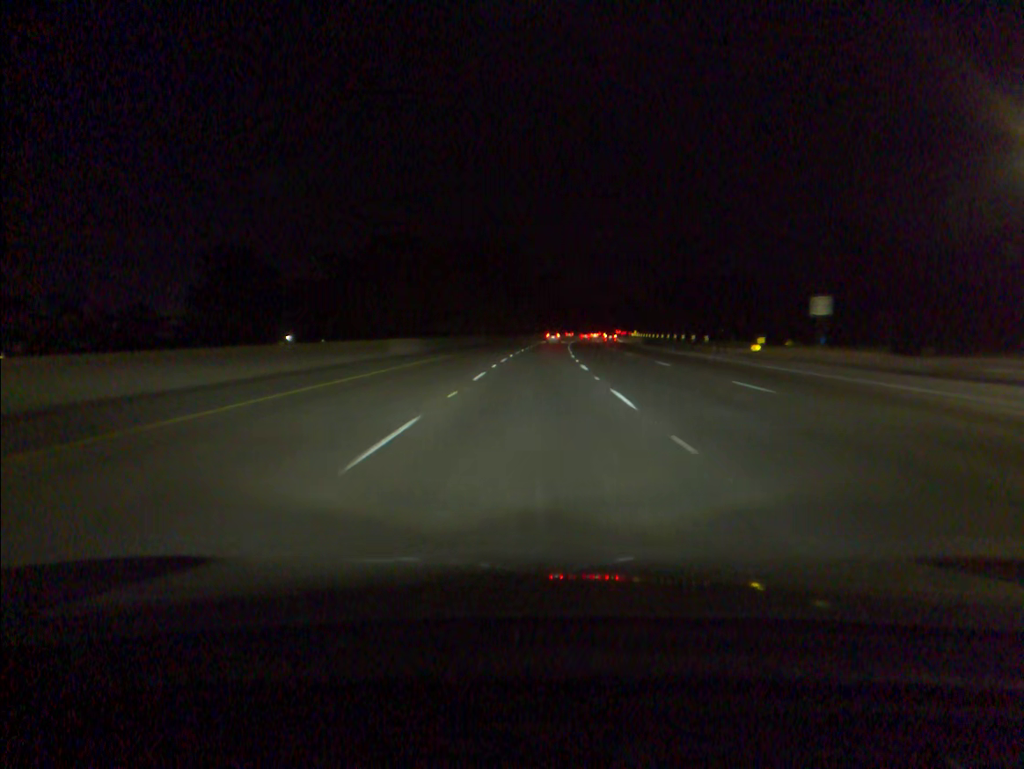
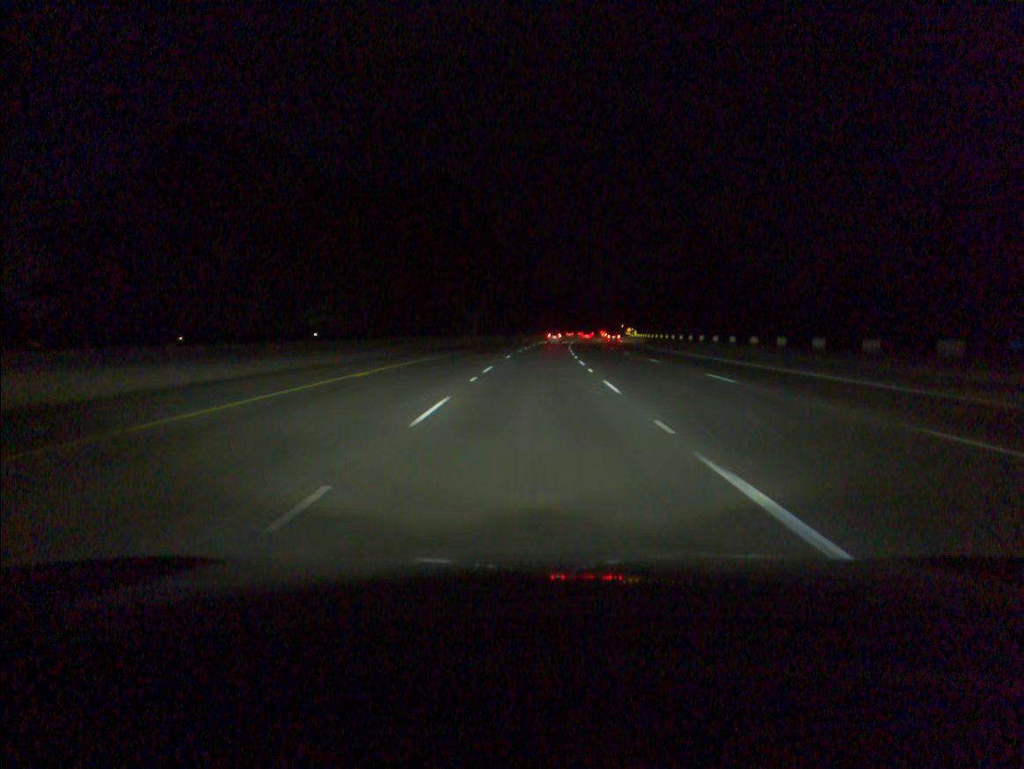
(+0.9, +54.9) m; +2°
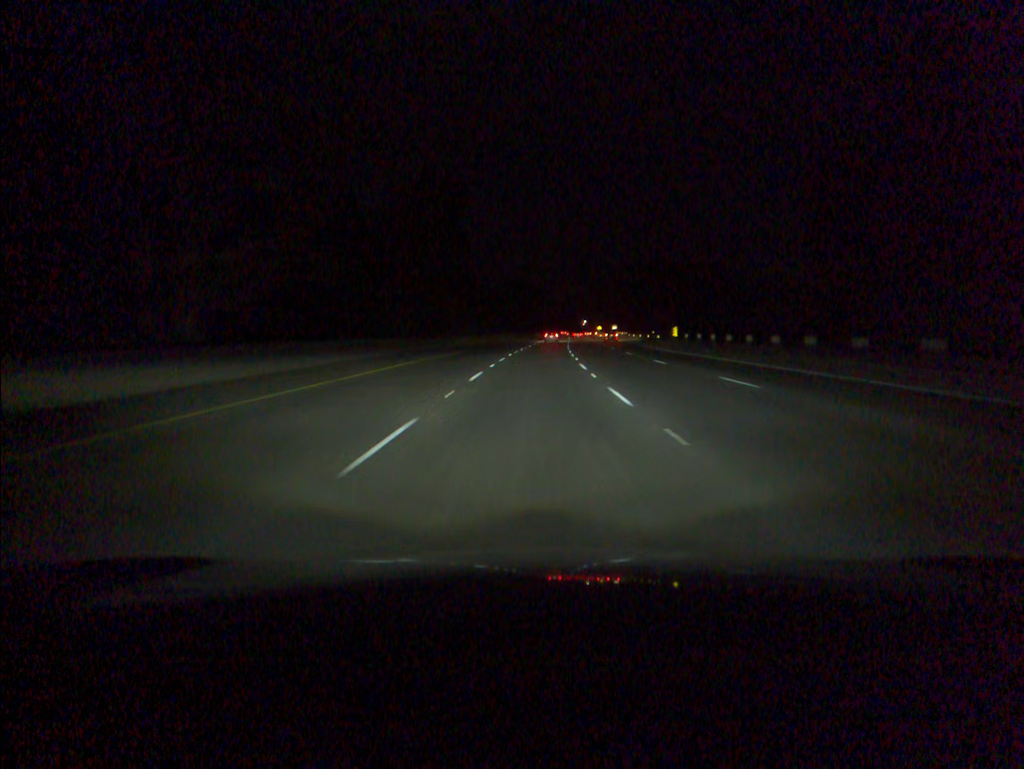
(+2.8, +91.1) m; +4°
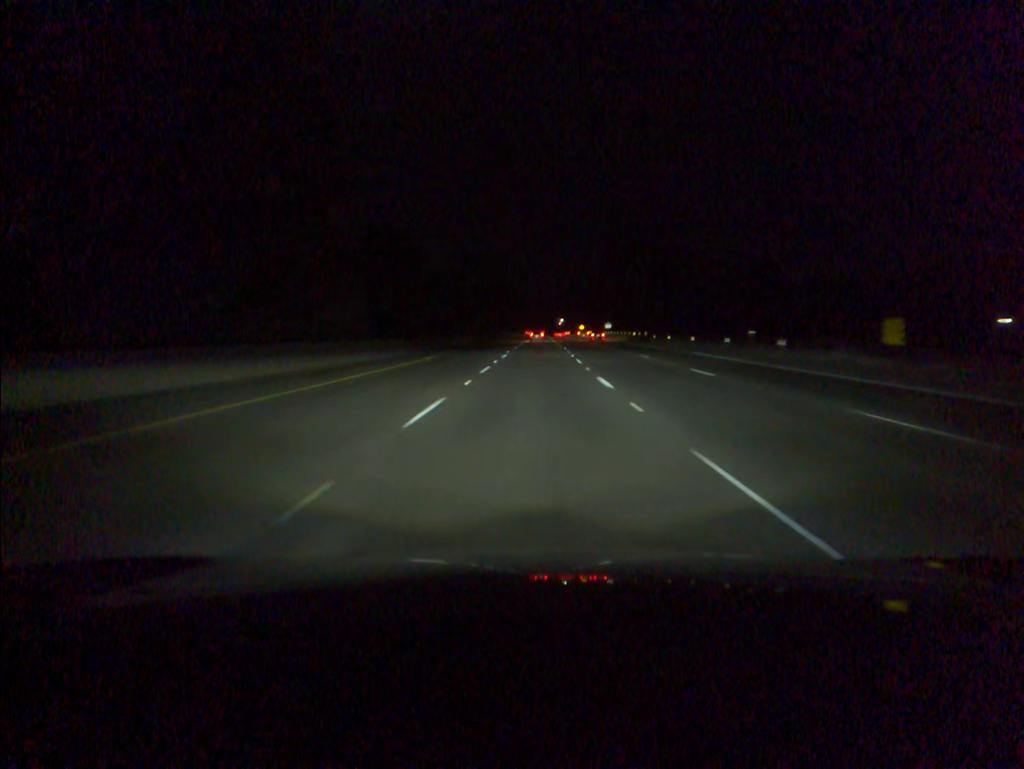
(+0.9, +54.3) m; +2°
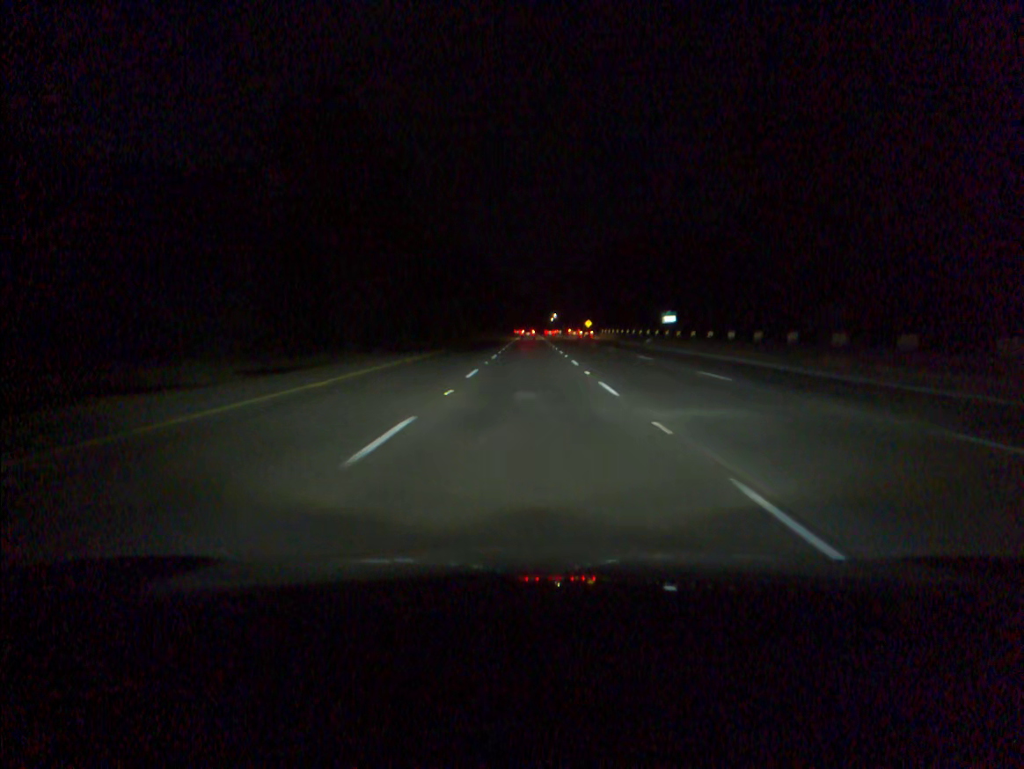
(+1.2, +90.4) m; +1°
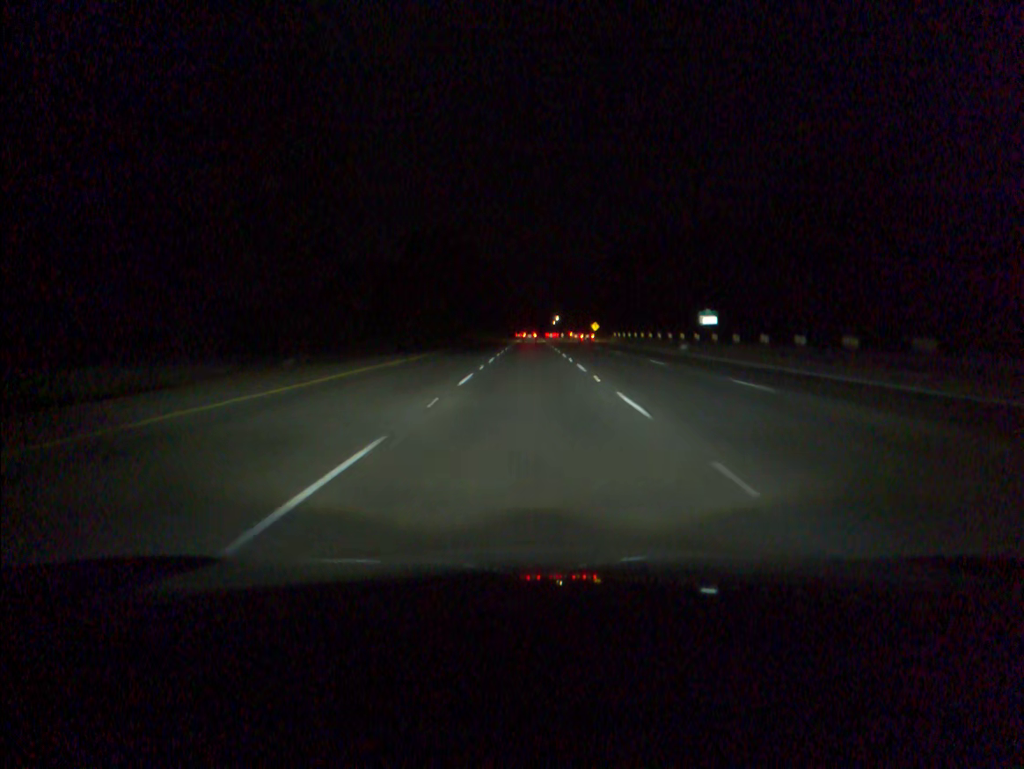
(0.0, +18.2) m; 0°
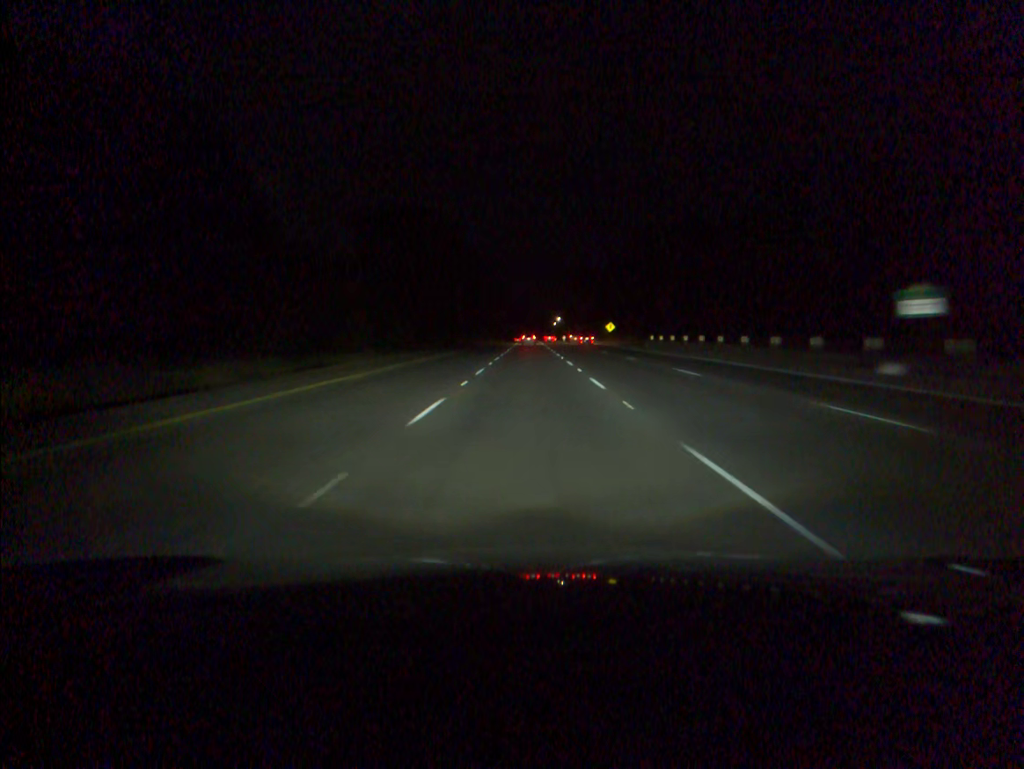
(+0.1, +36.4) m; 0°
